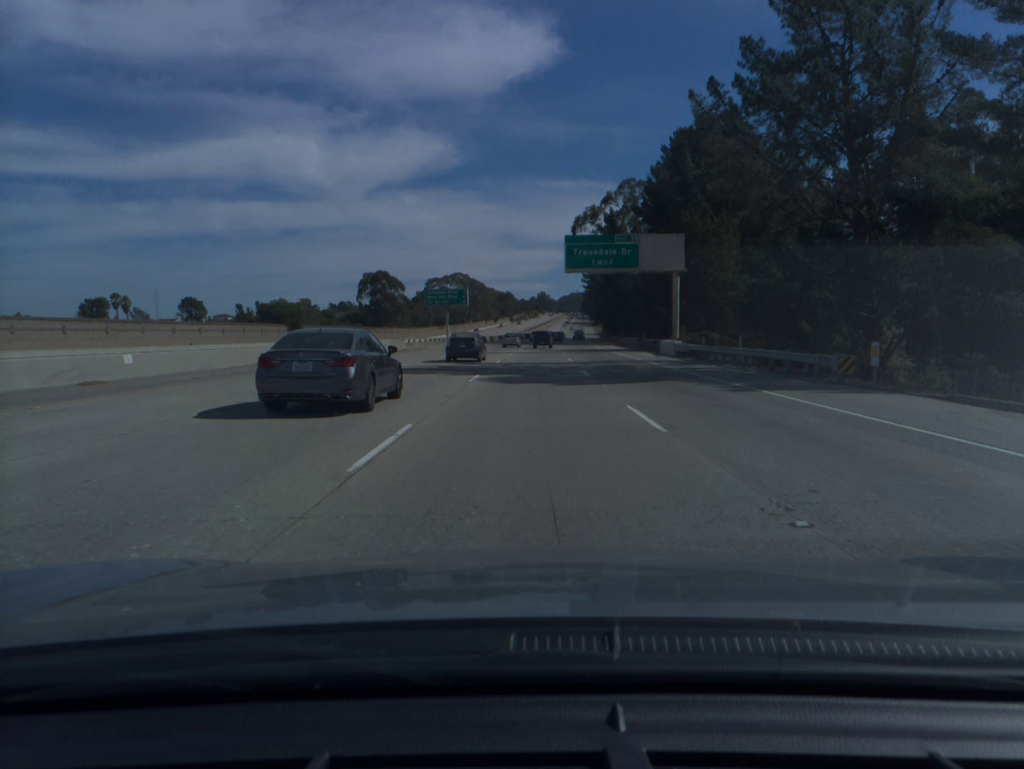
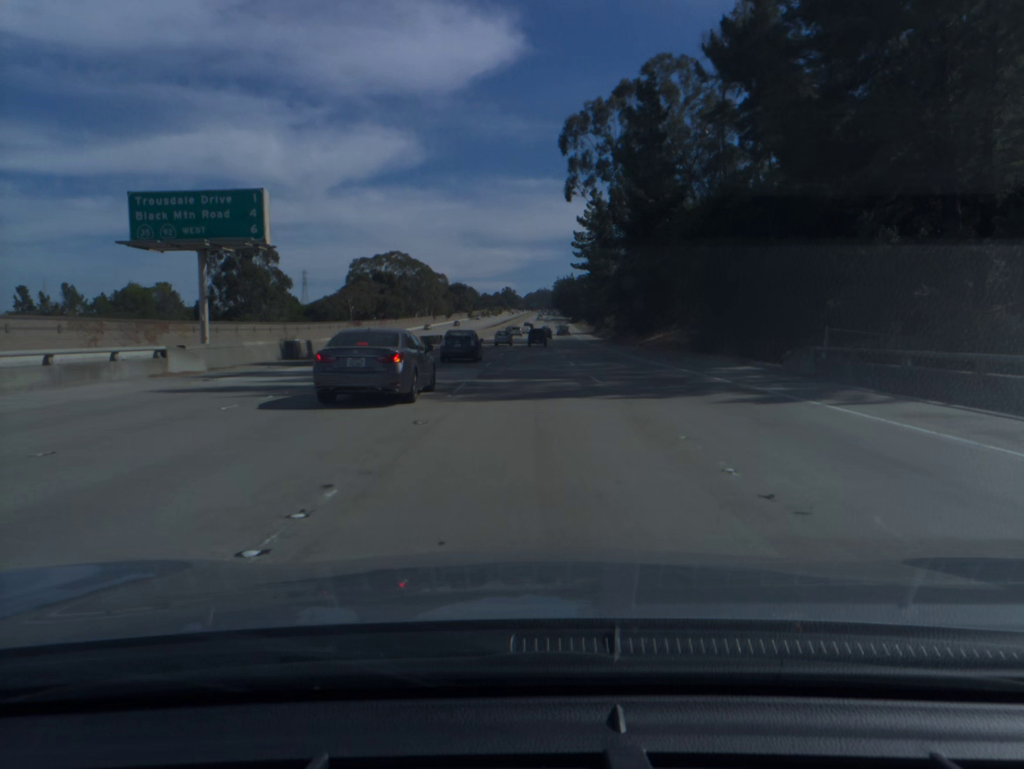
(+1.6, +77.5) m; +2°
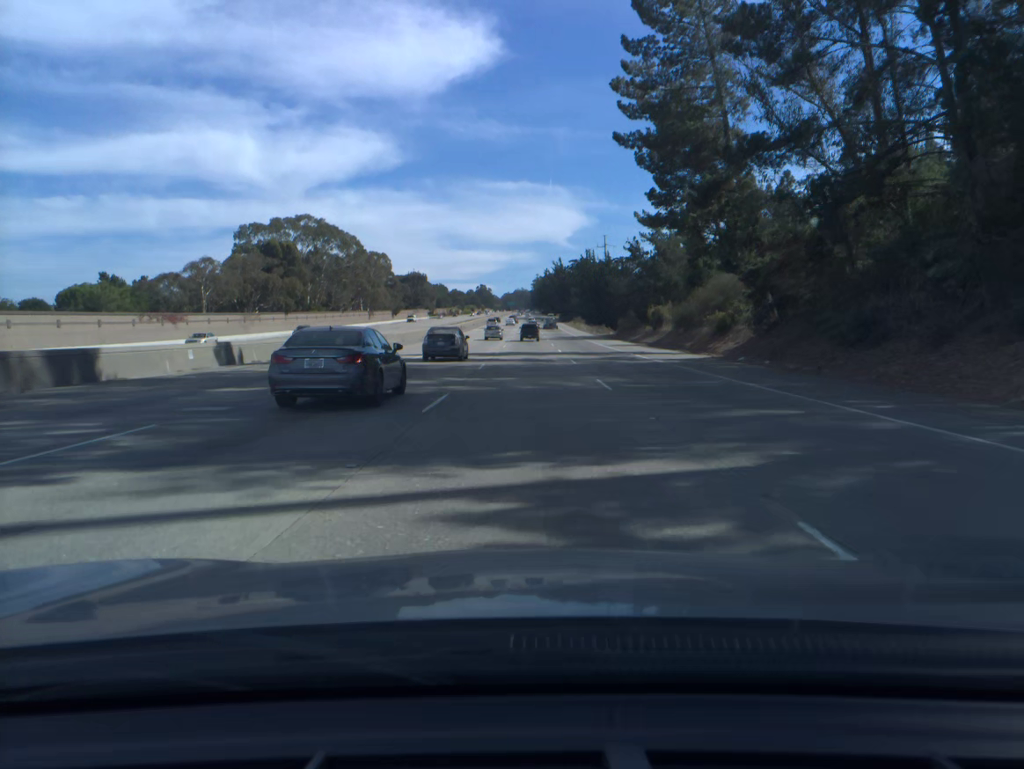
(+1.0, +77.4) m; +2°
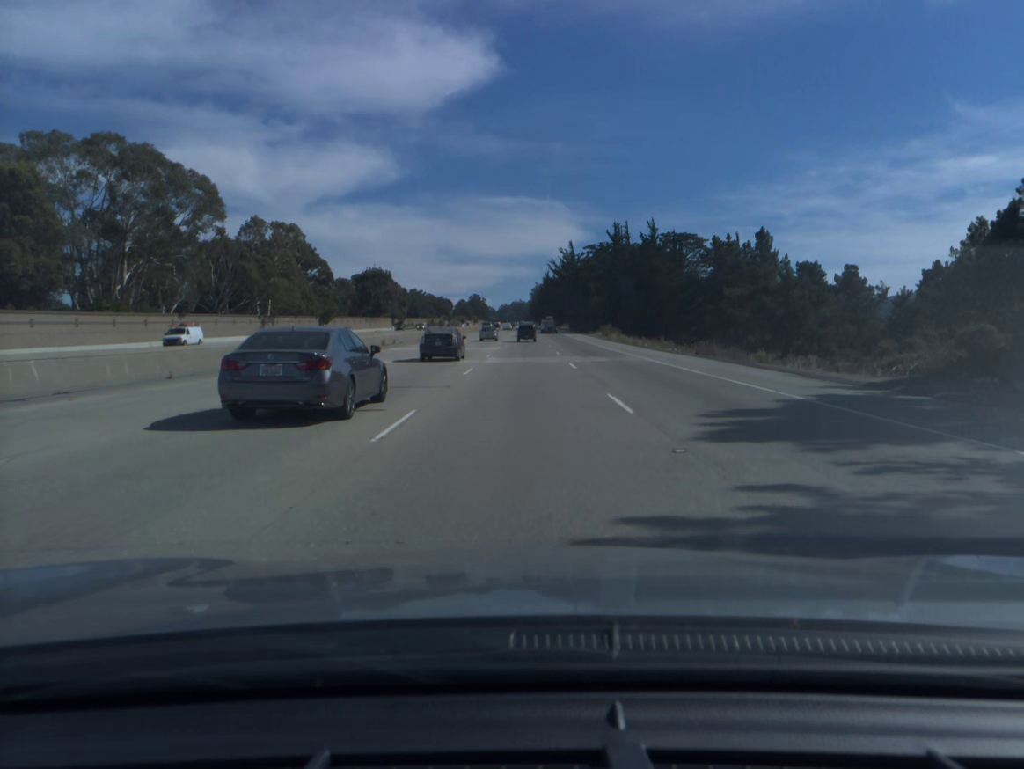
(+0.3, +76.2) m; 0°
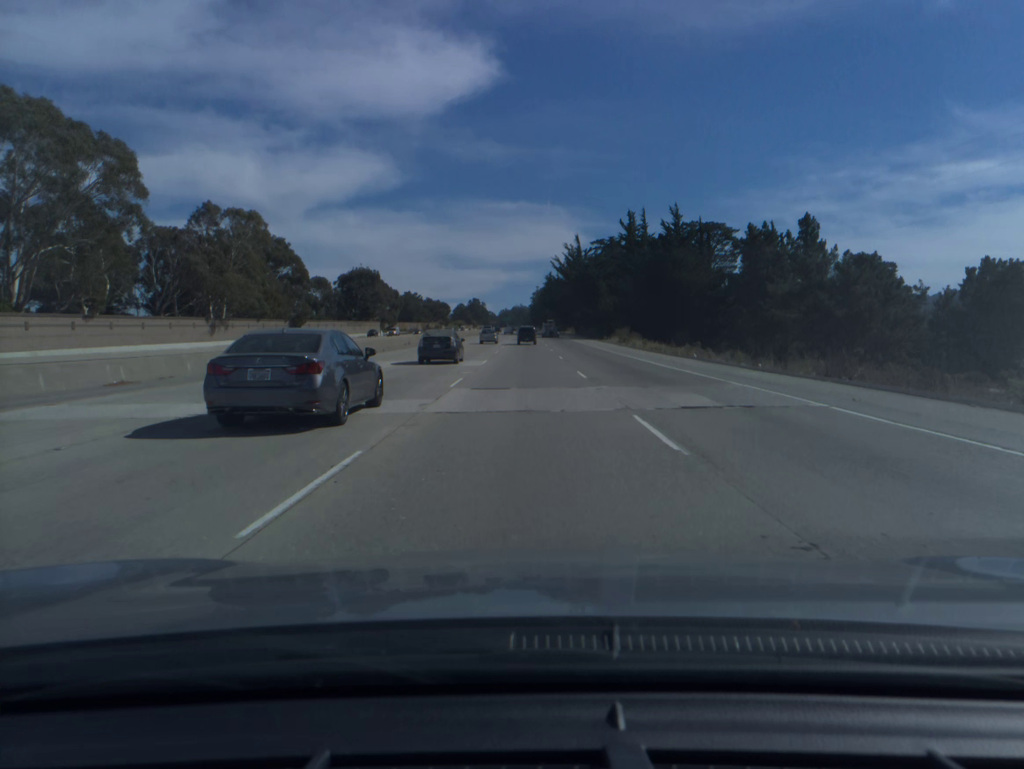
(0.0, +19.0) m; 0°
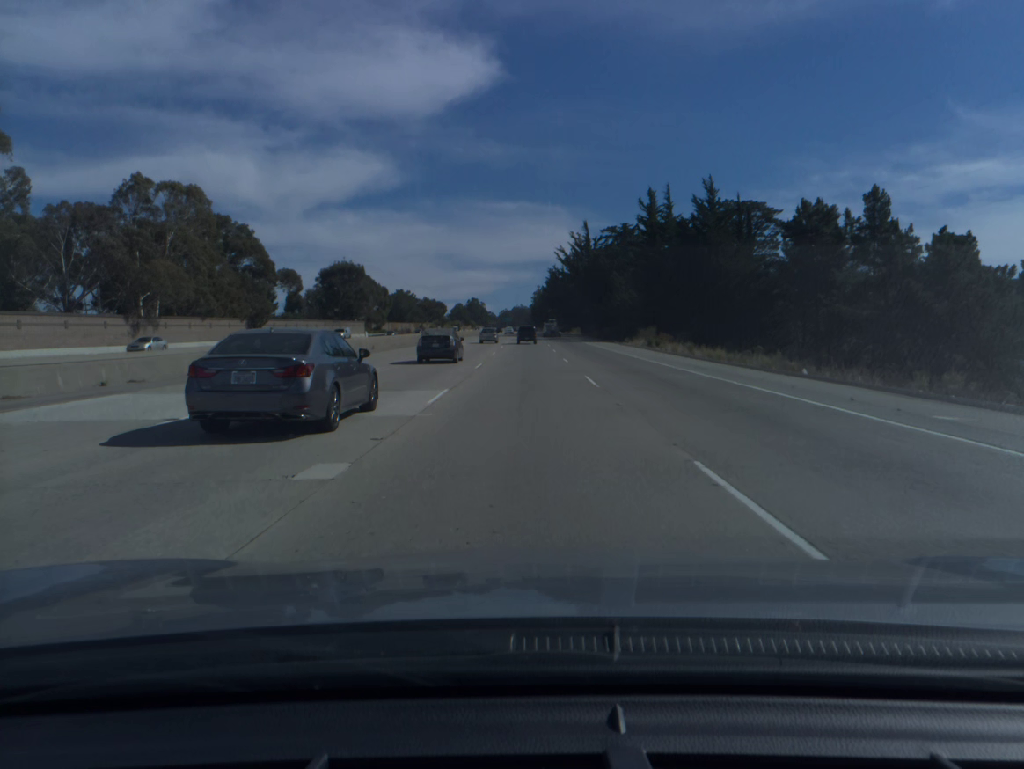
(0.0, +19.0) m; 0°
